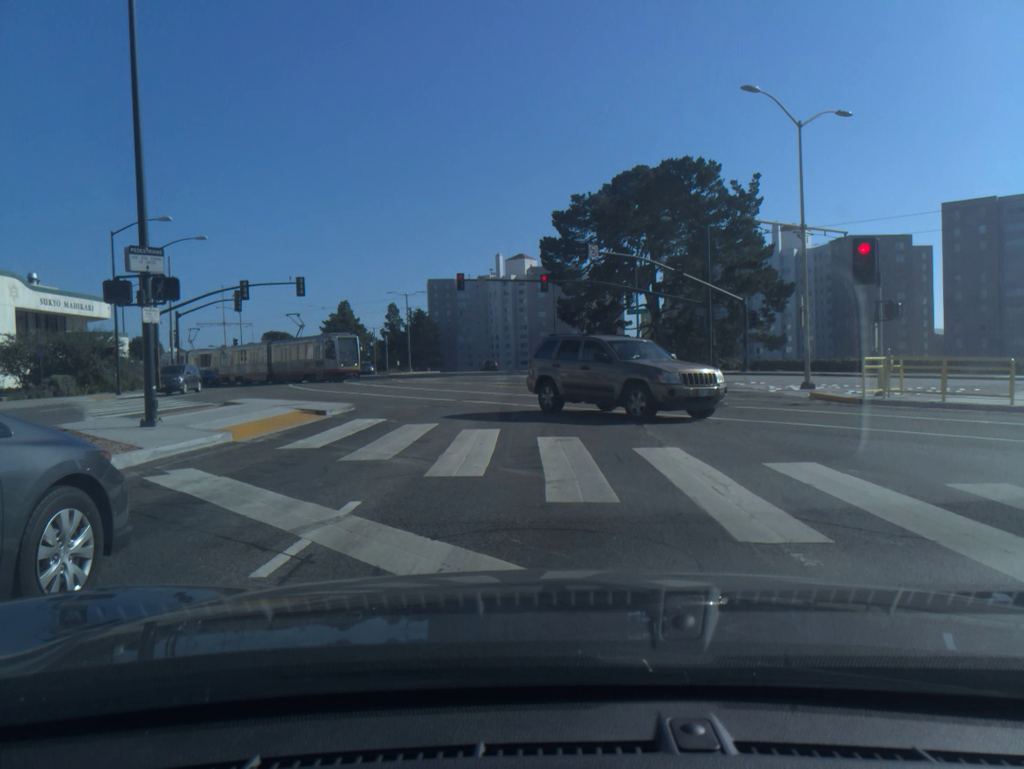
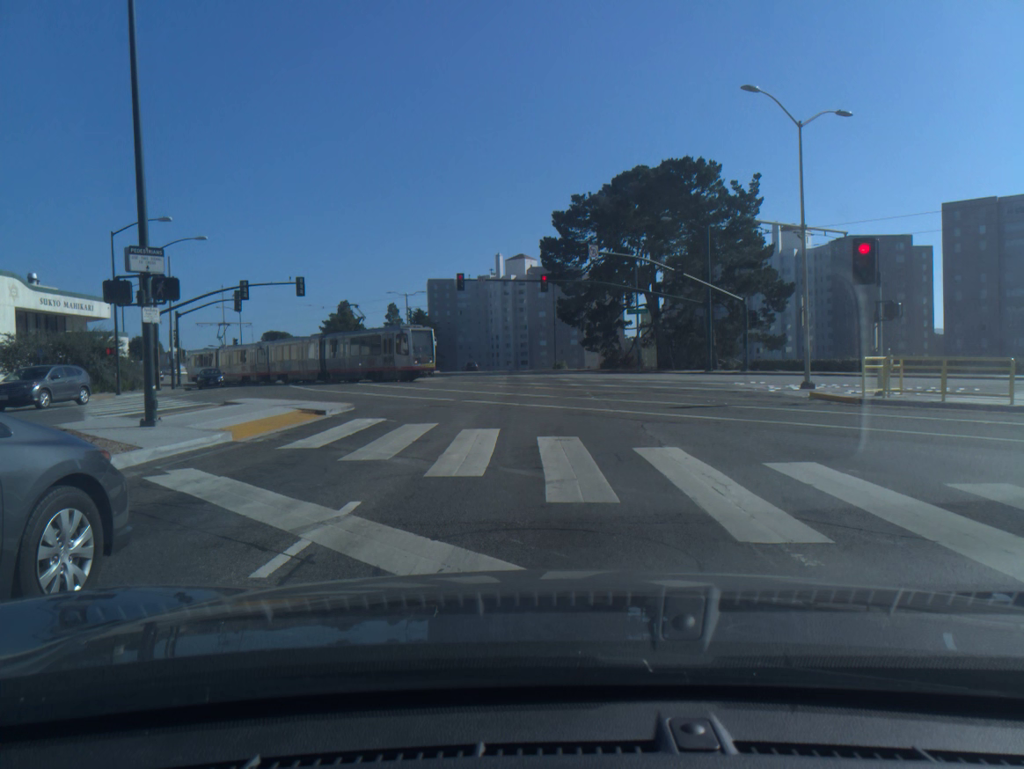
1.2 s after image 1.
(0.0, 0.0) m; 0°
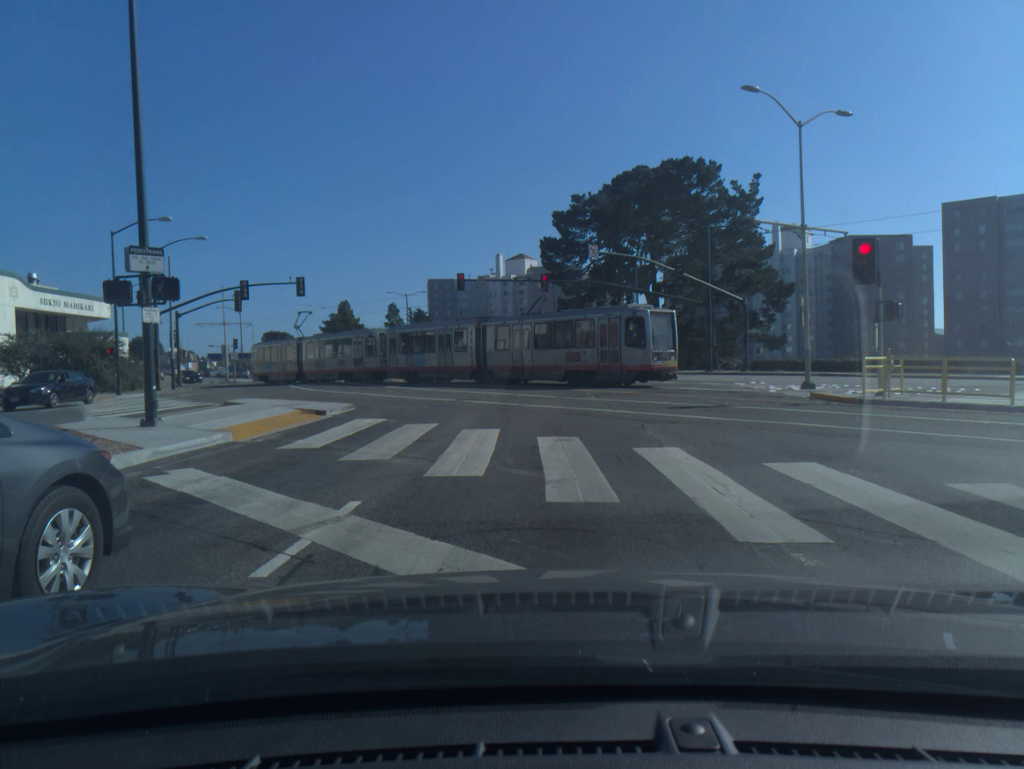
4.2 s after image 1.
(0.0, 0.0) m; 0°
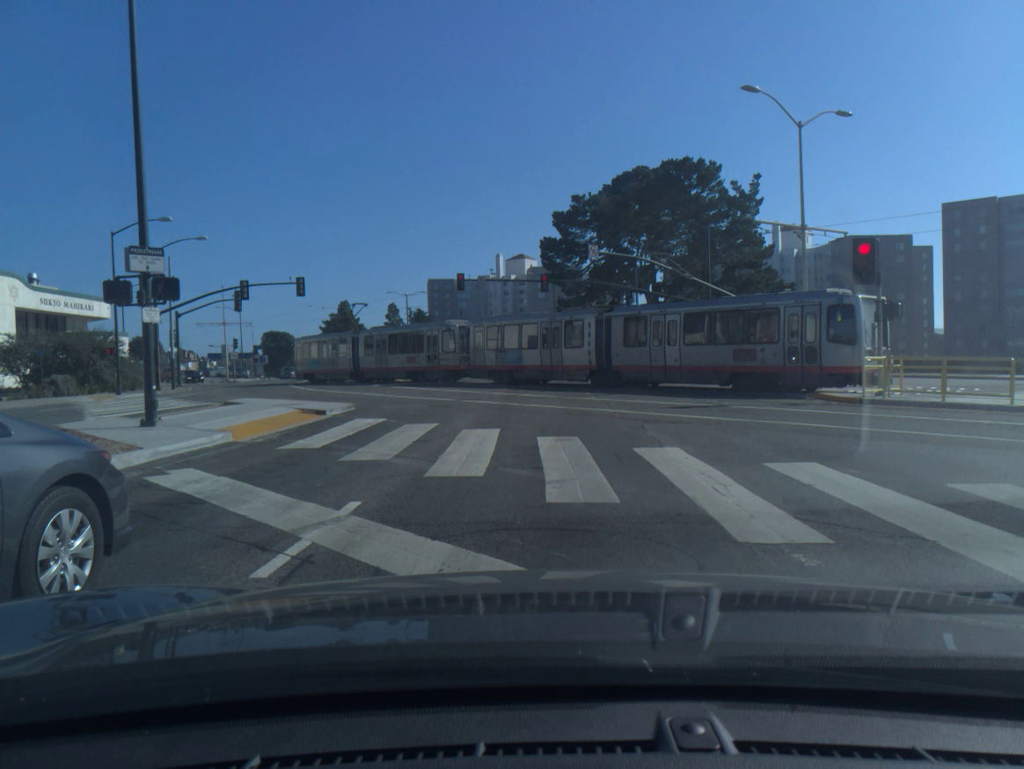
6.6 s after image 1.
(0.0, 0.0) m; 0°
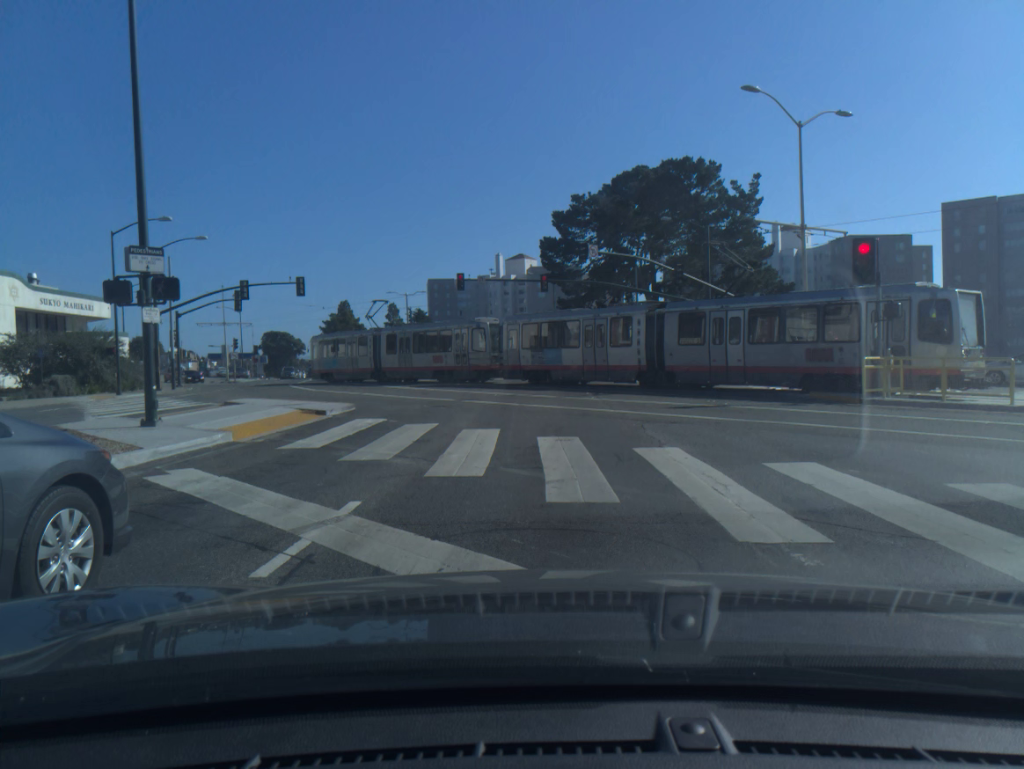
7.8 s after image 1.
(0.0, 0.0) m; 0°
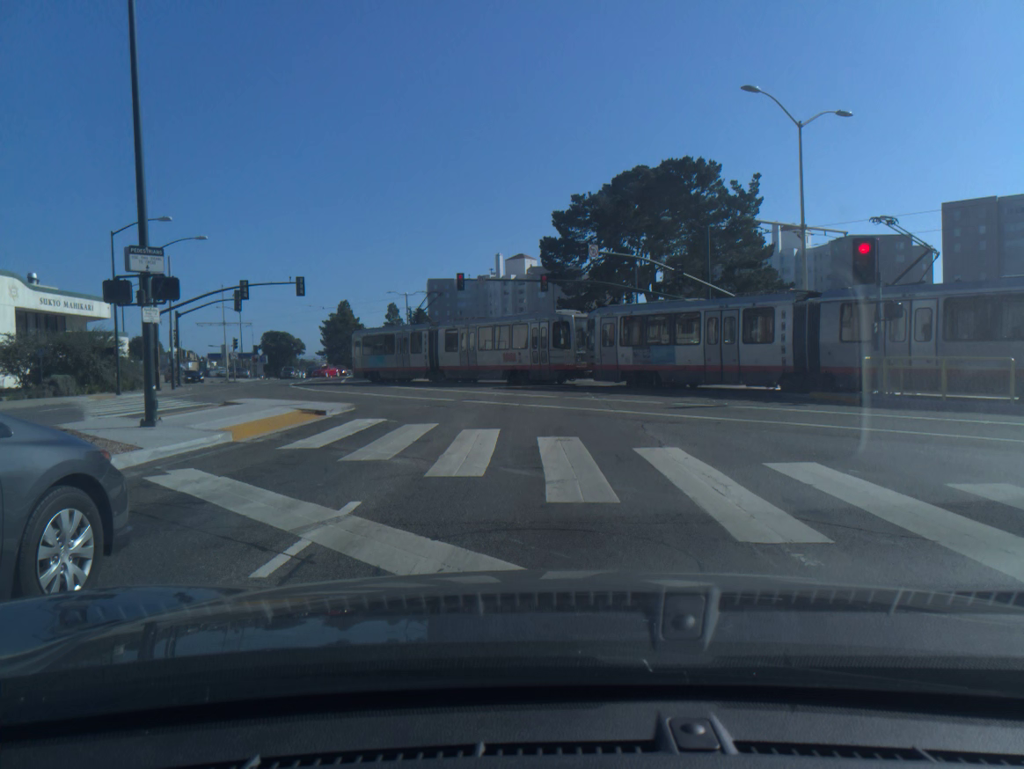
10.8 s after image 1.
(0.0, 0.0) m; 0°
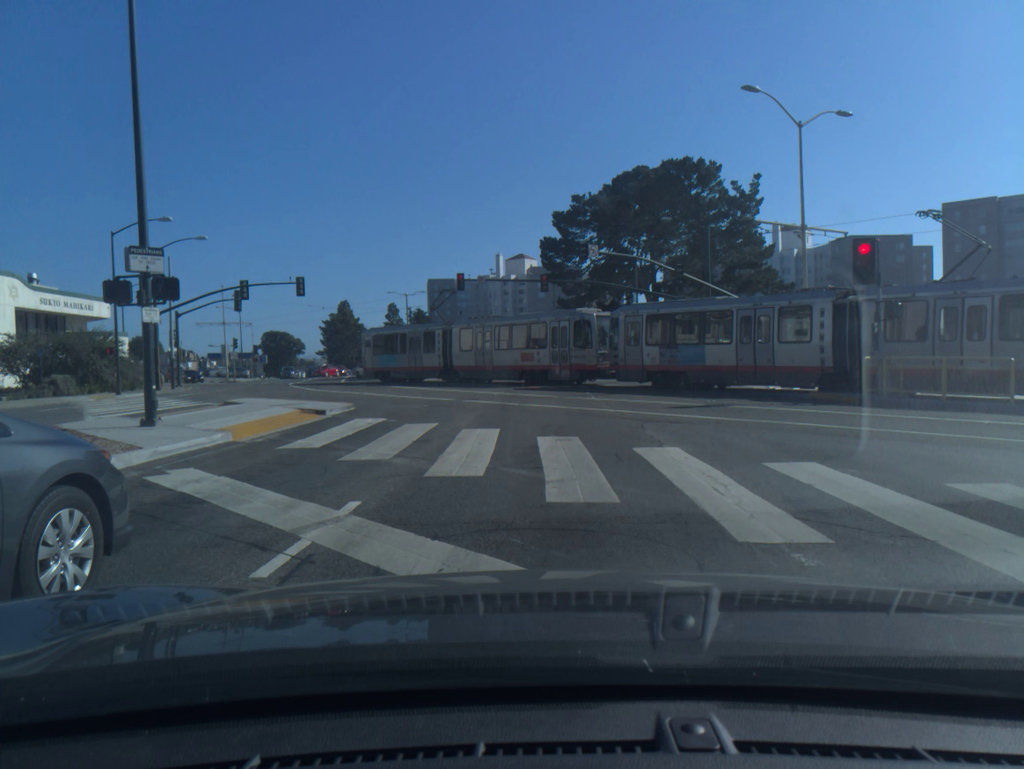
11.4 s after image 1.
(0.0, 0.0) m; 0°
